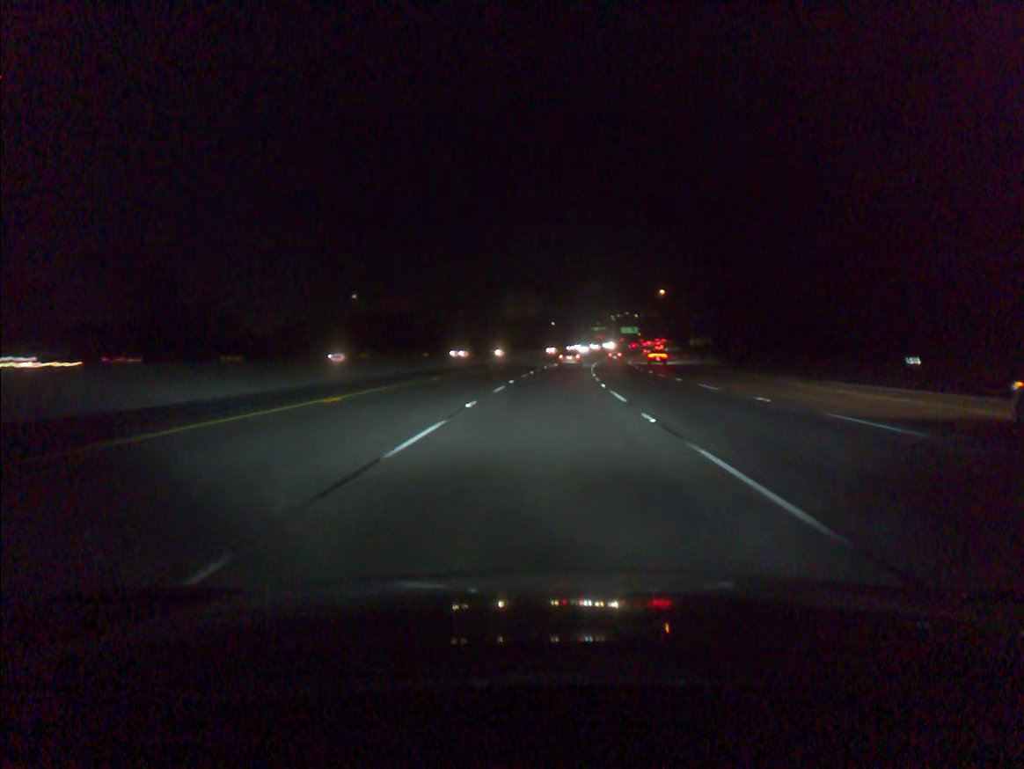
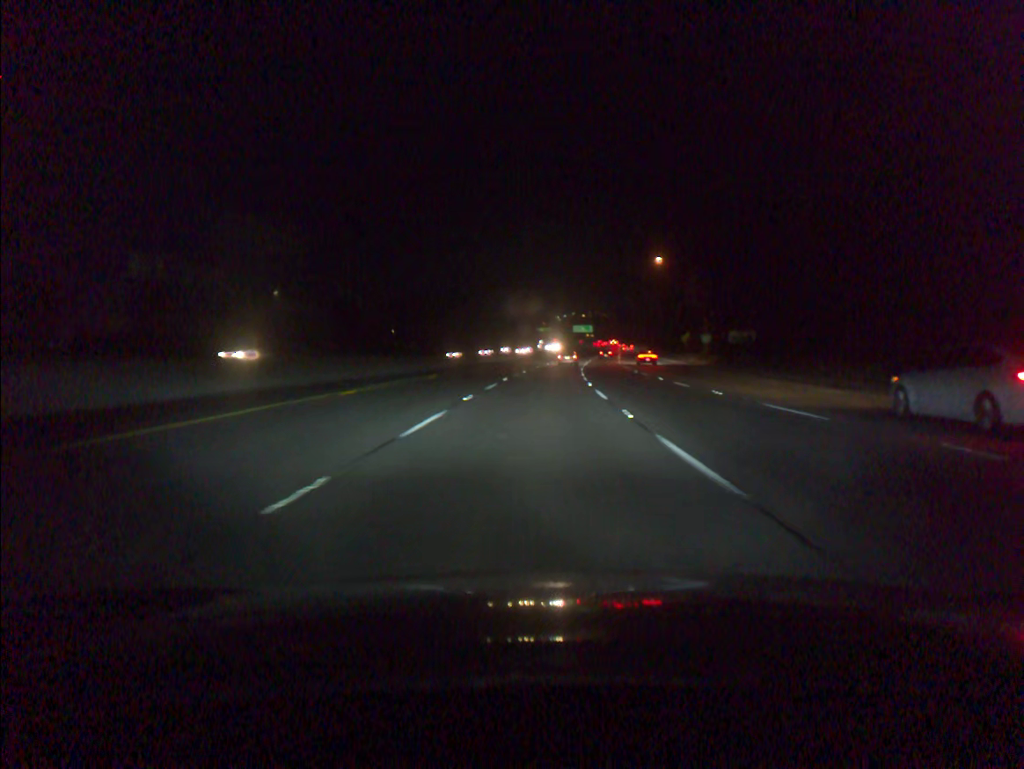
(+1.9, +55.4) m; +4°
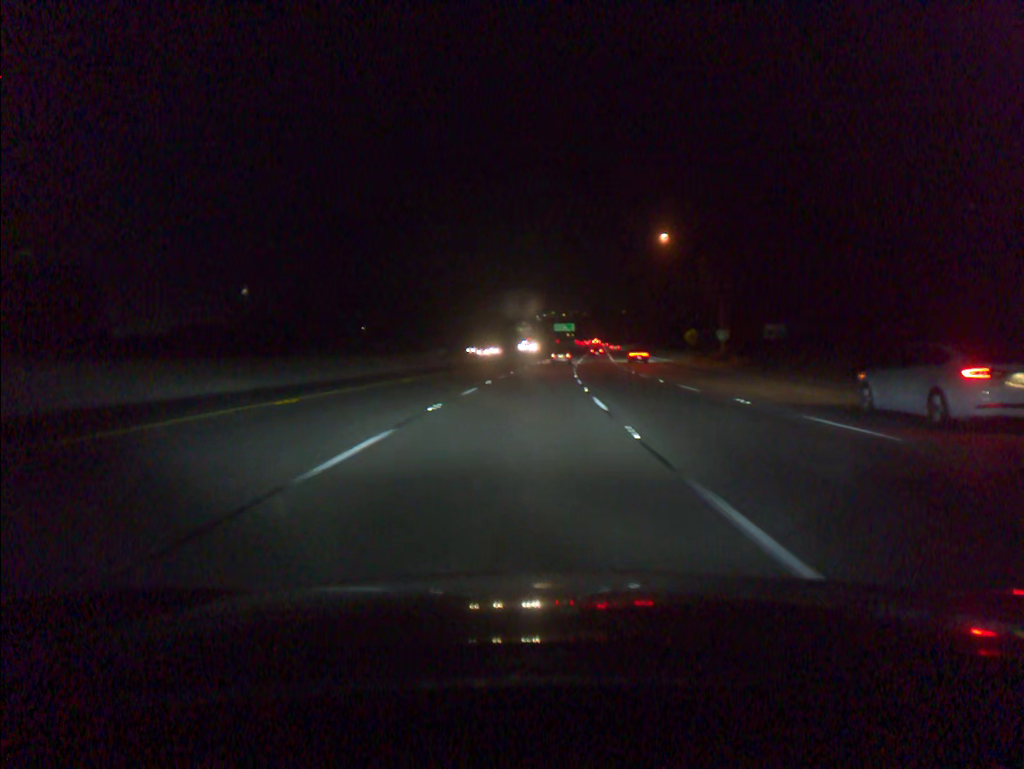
(+0.2, +18.5) m; +1°
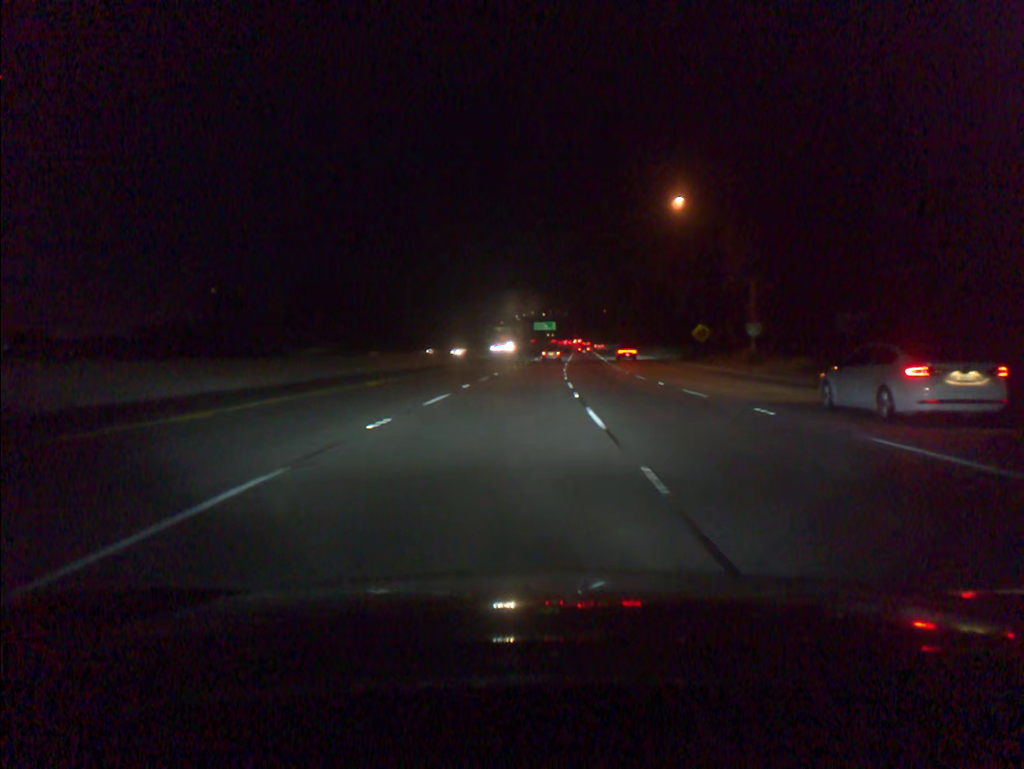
(+0.3, +18.5) m; +1°
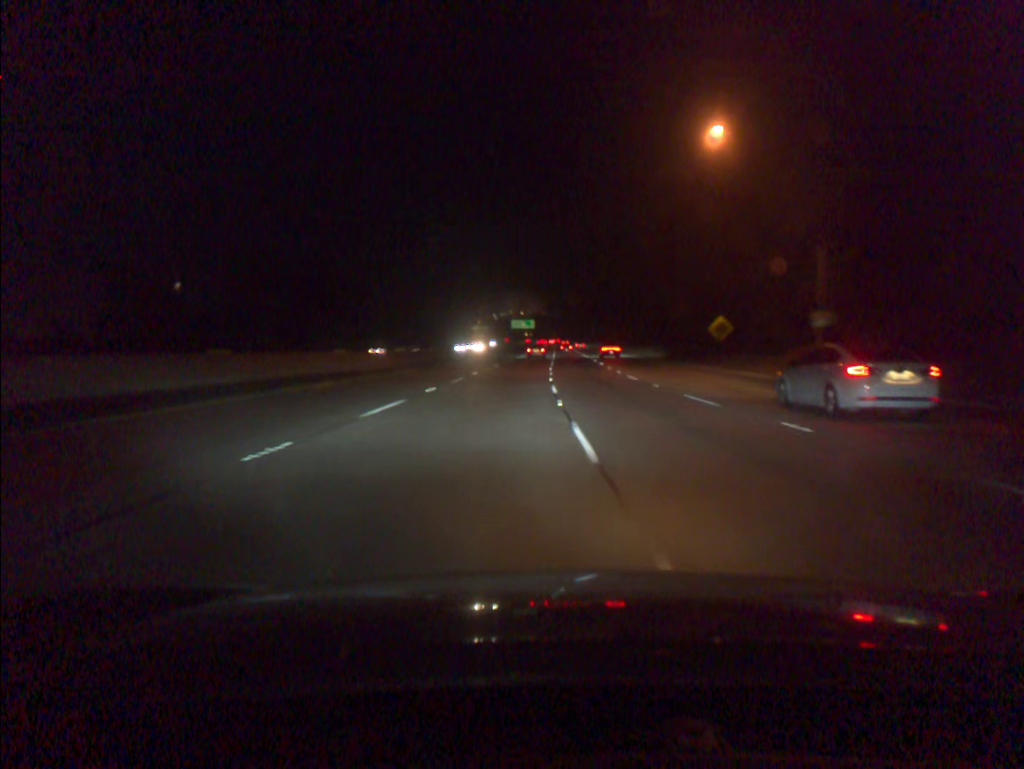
(+0.2, +18.5) m; +2°
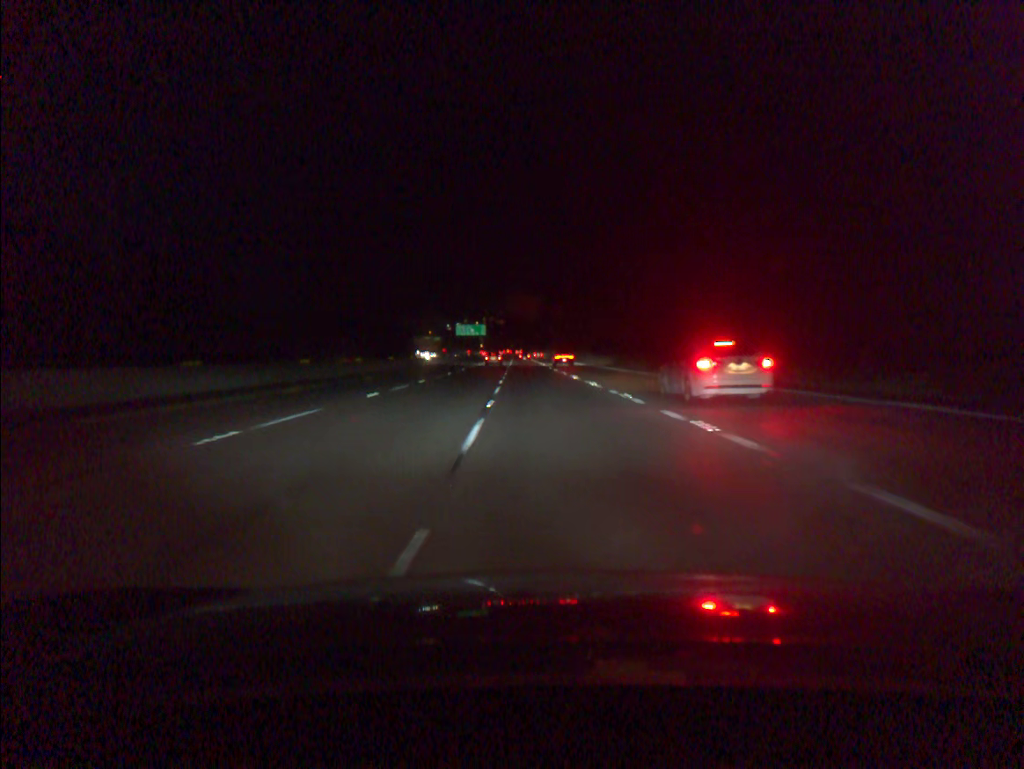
(+1.4, +55.3) m; +3°
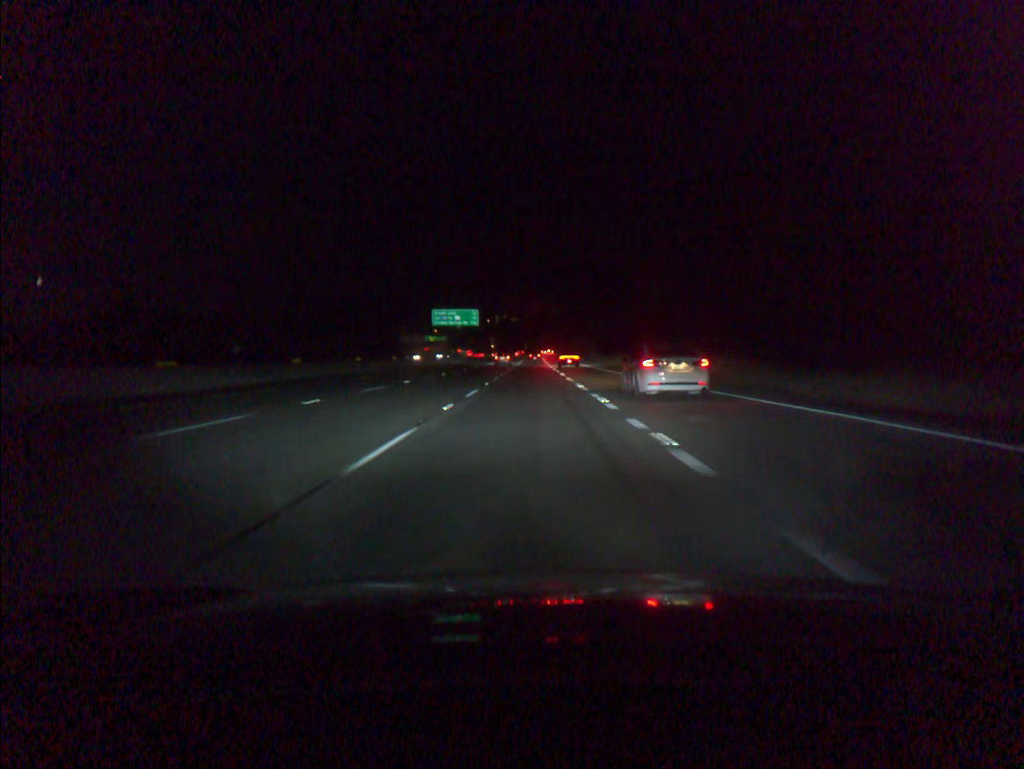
(-1.1, +73.3) m; -1°
